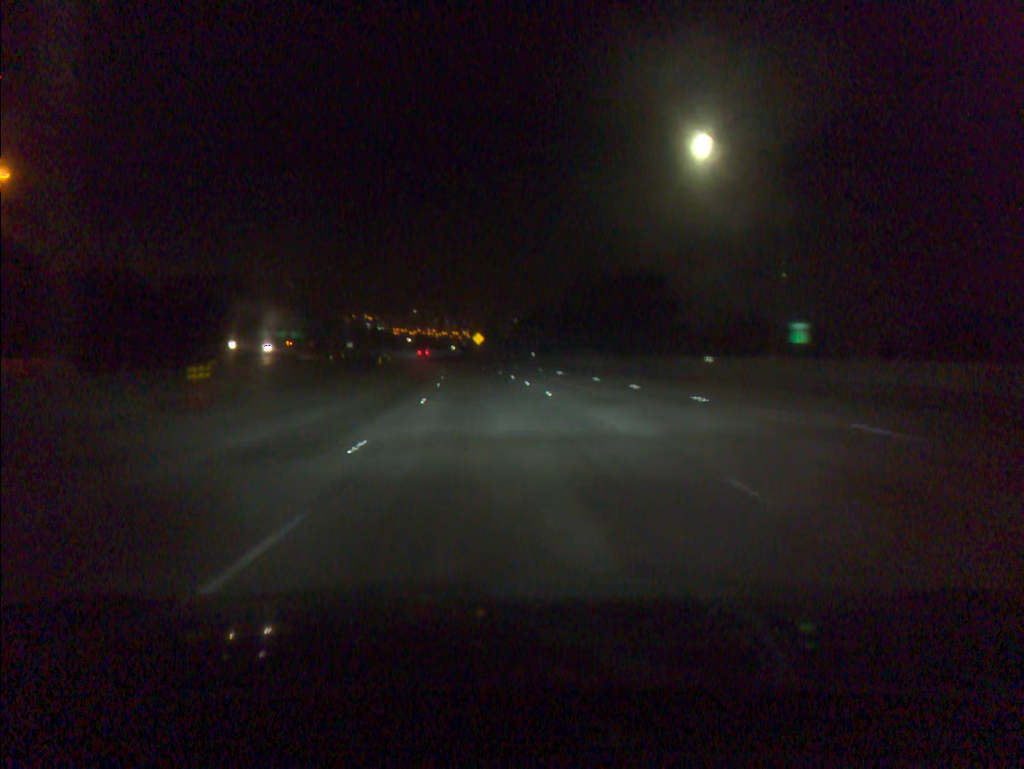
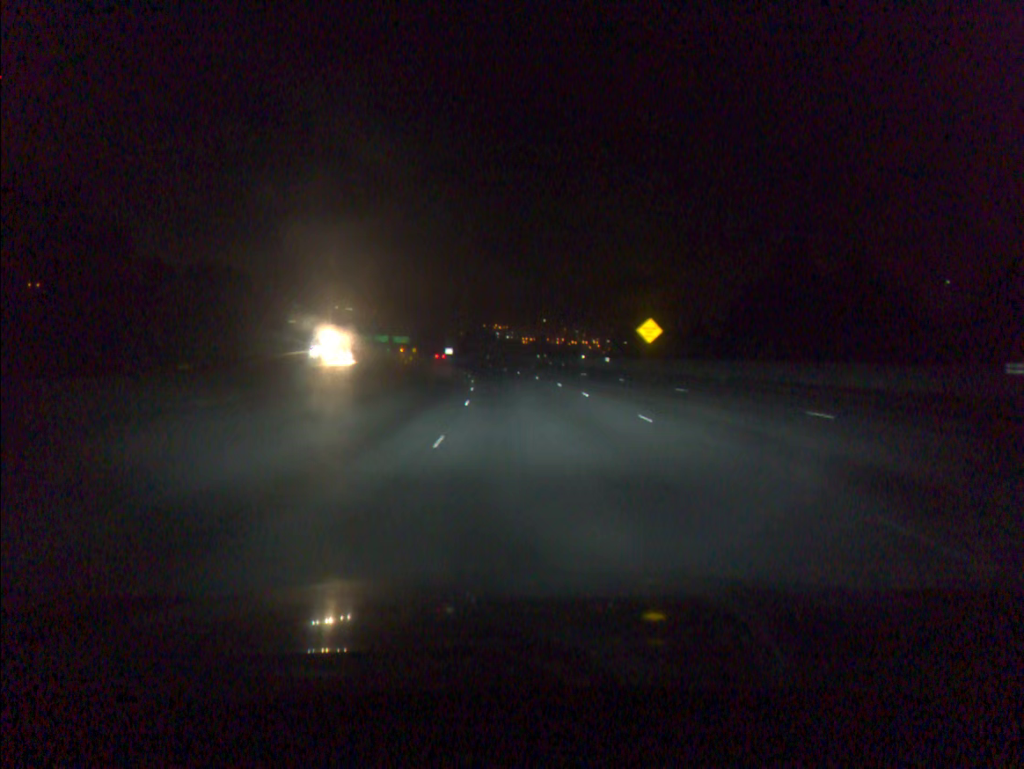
(-7.3, +78.8) m; -9°
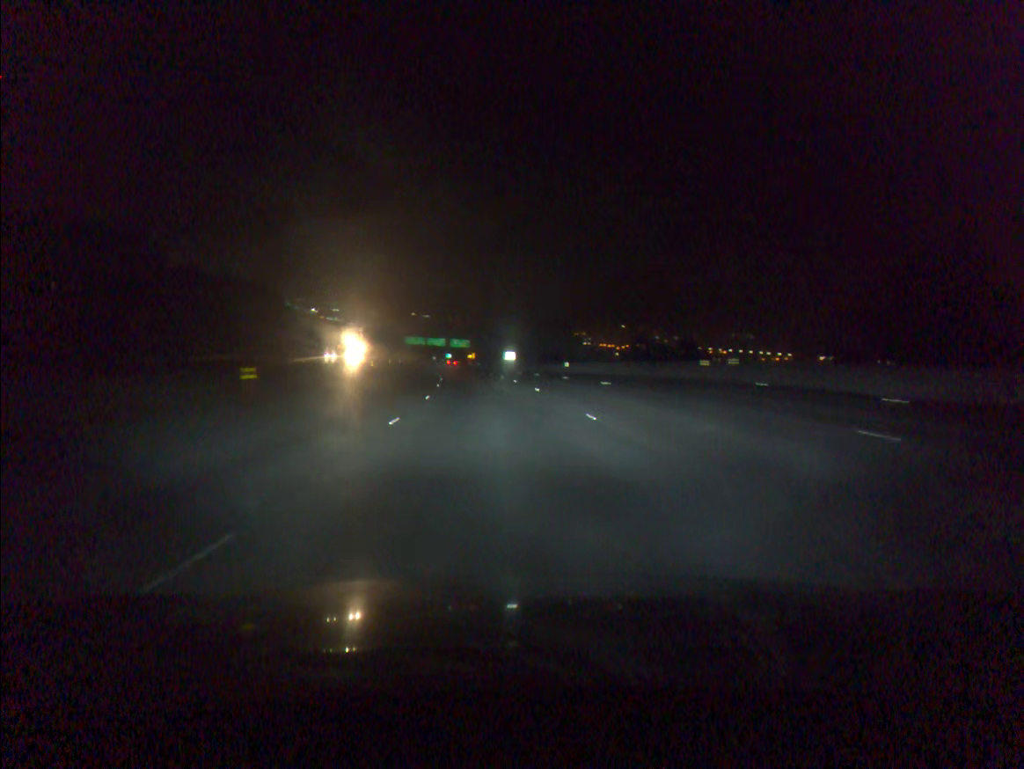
(-2.5, +63.4) m; -6°
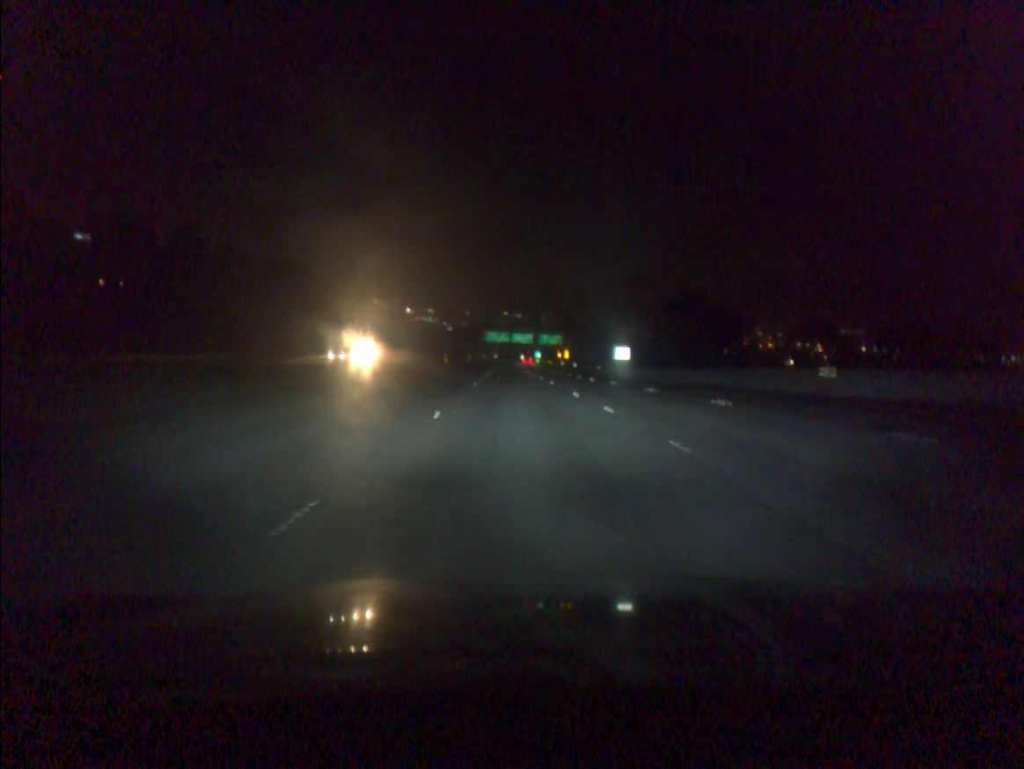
(-2.7, +47.3) m; -7°
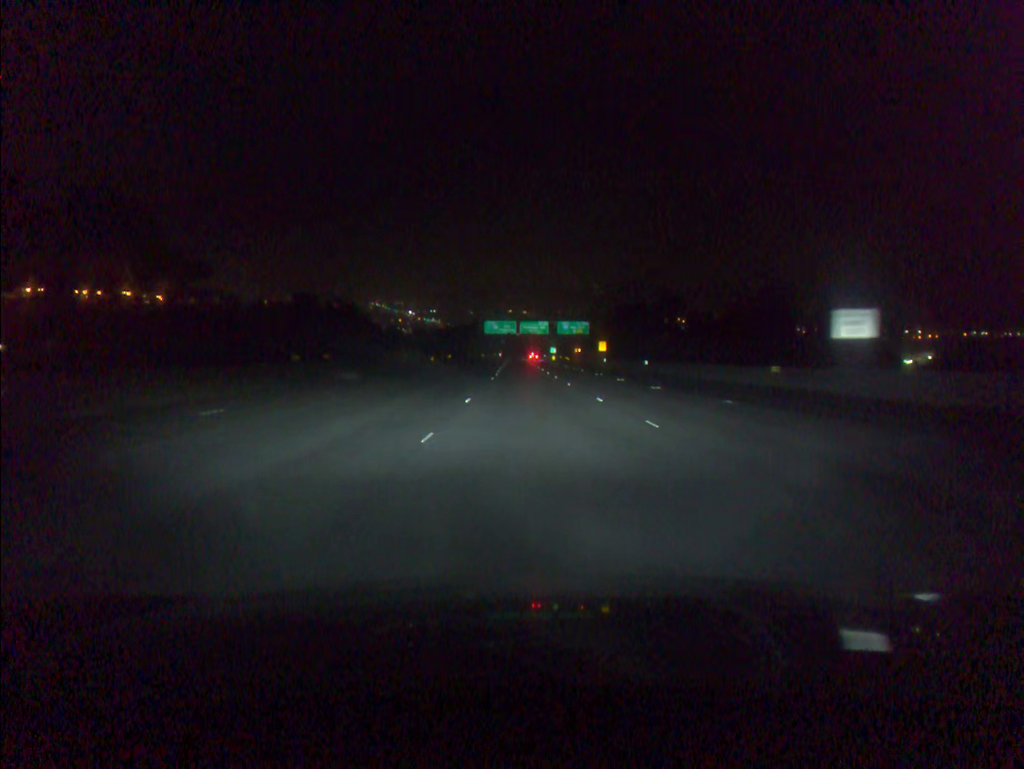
(-1.1, +63.4) m; -1°
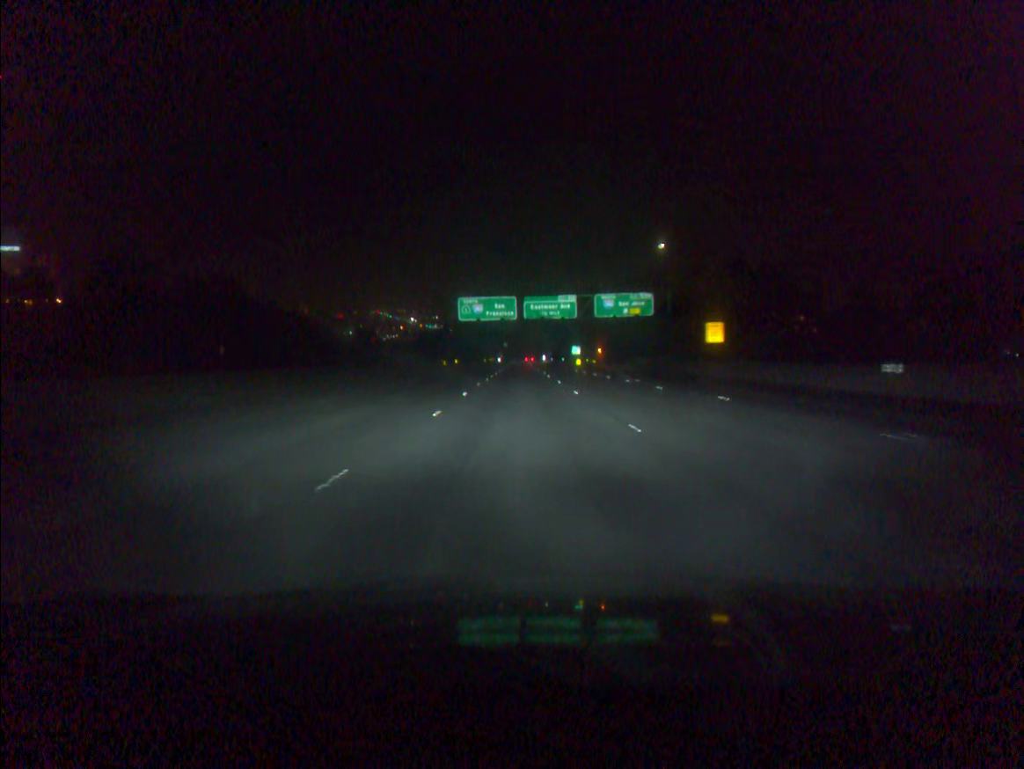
(+0.4, +79.1) m; 0°
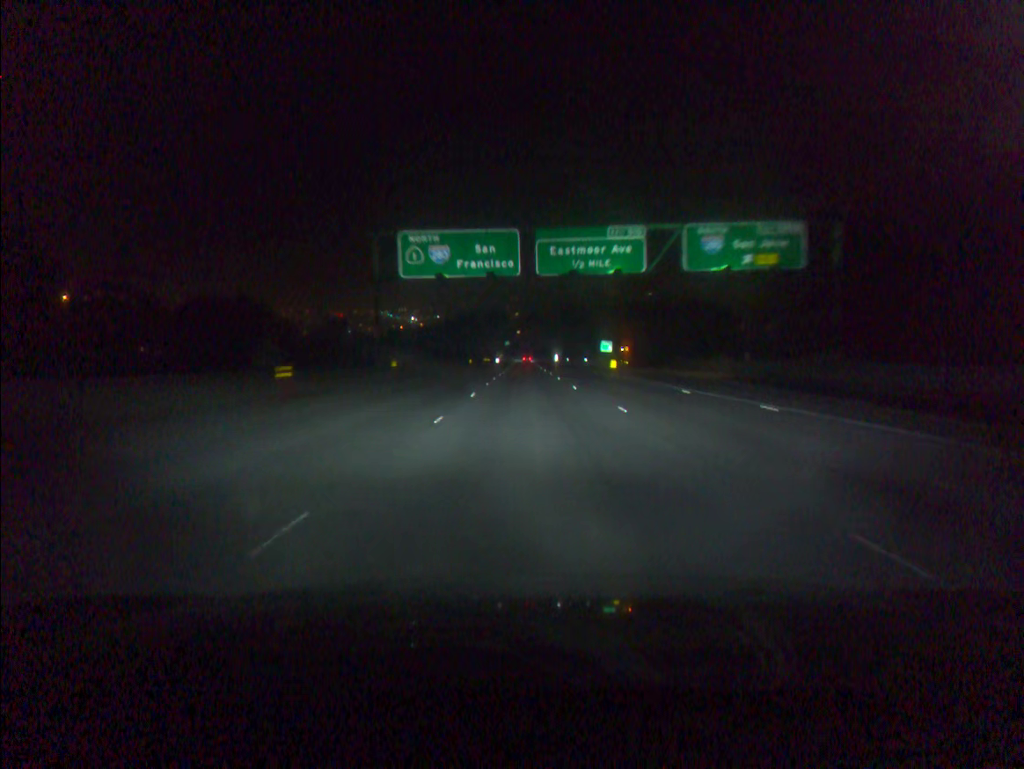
(-0.1, +47.4) m; 0°
